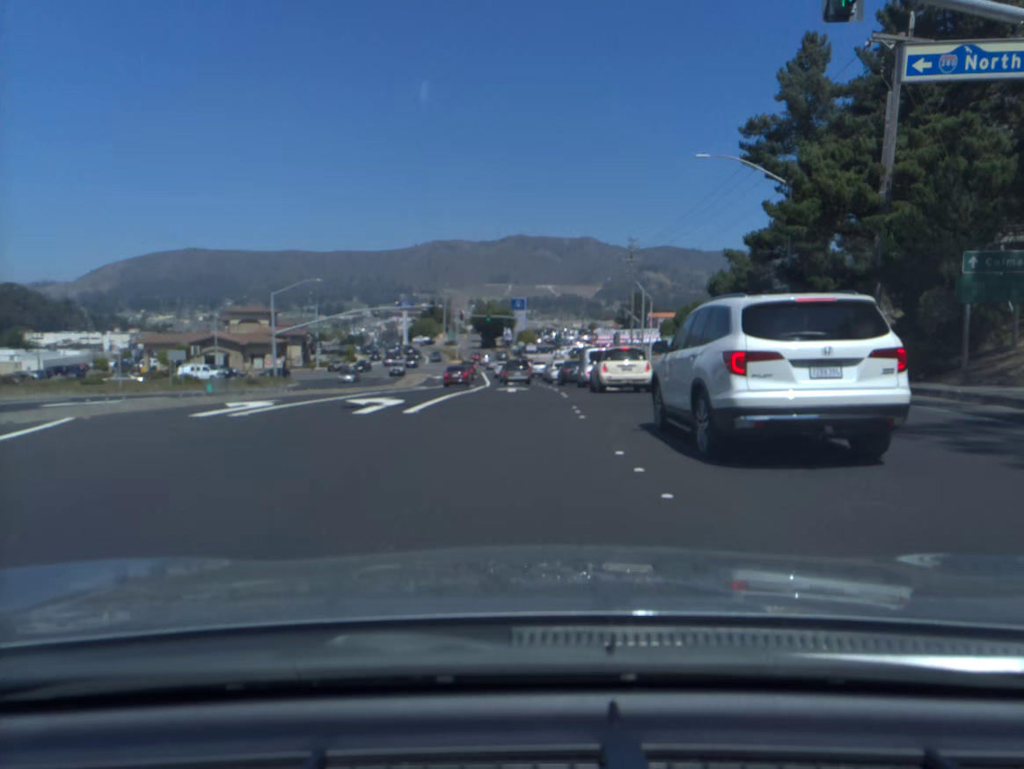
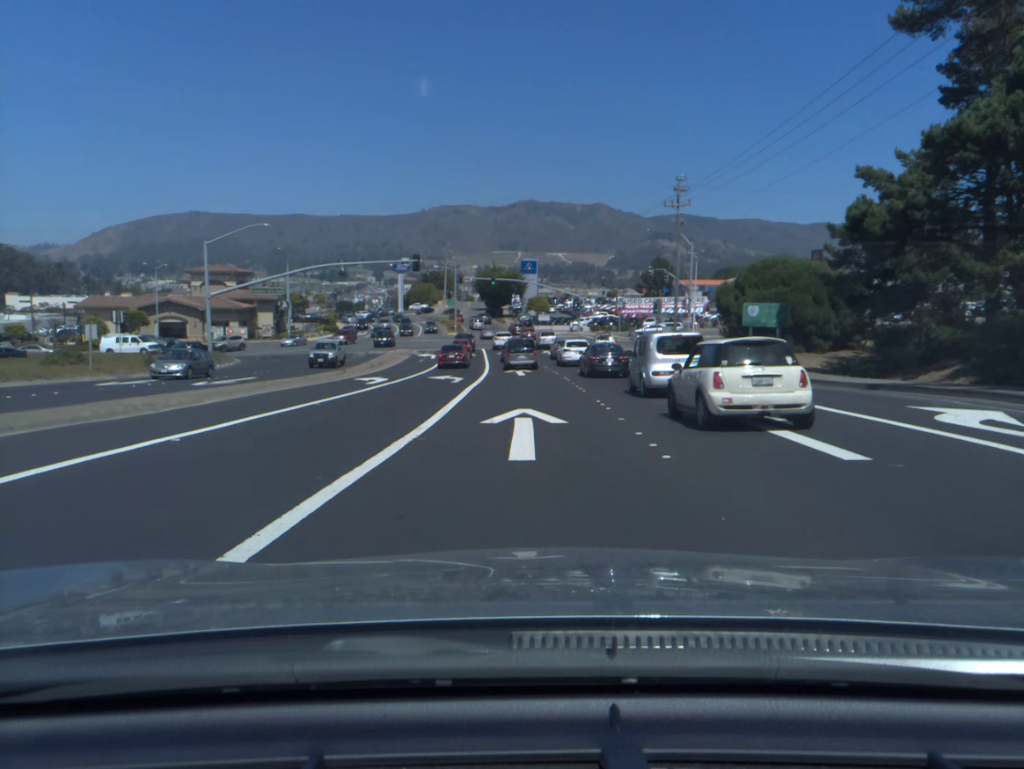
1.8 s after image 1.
(-0.2, +19.3) m; 0°
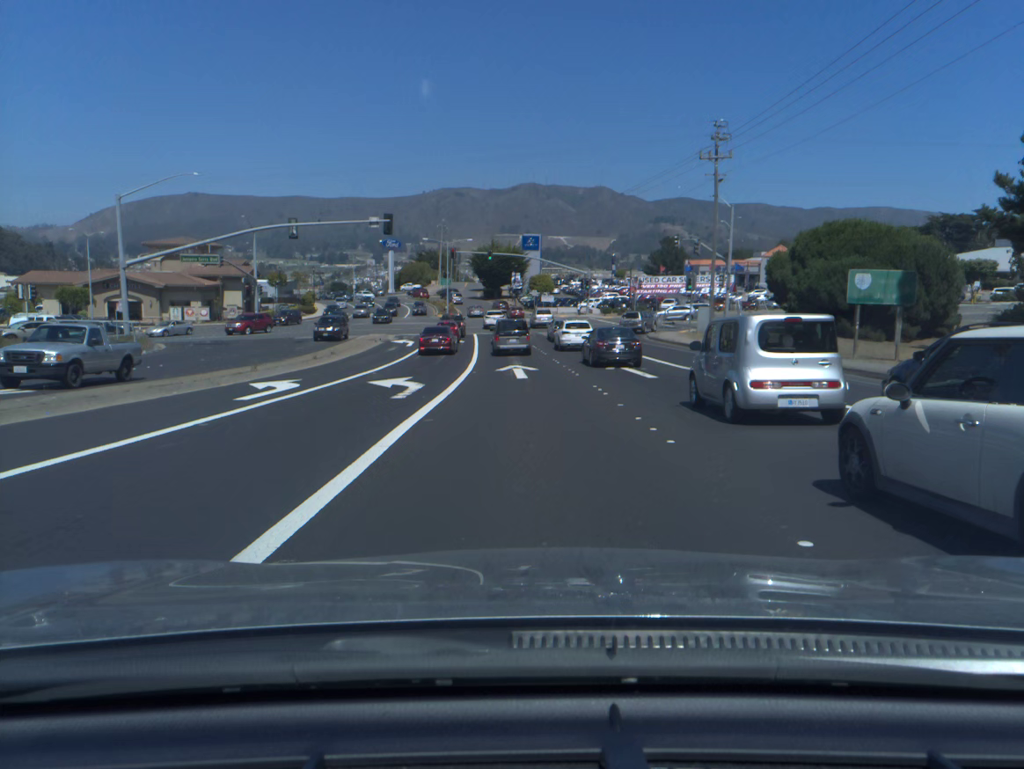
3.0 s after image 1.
(0.0, +13.8) m; 0°
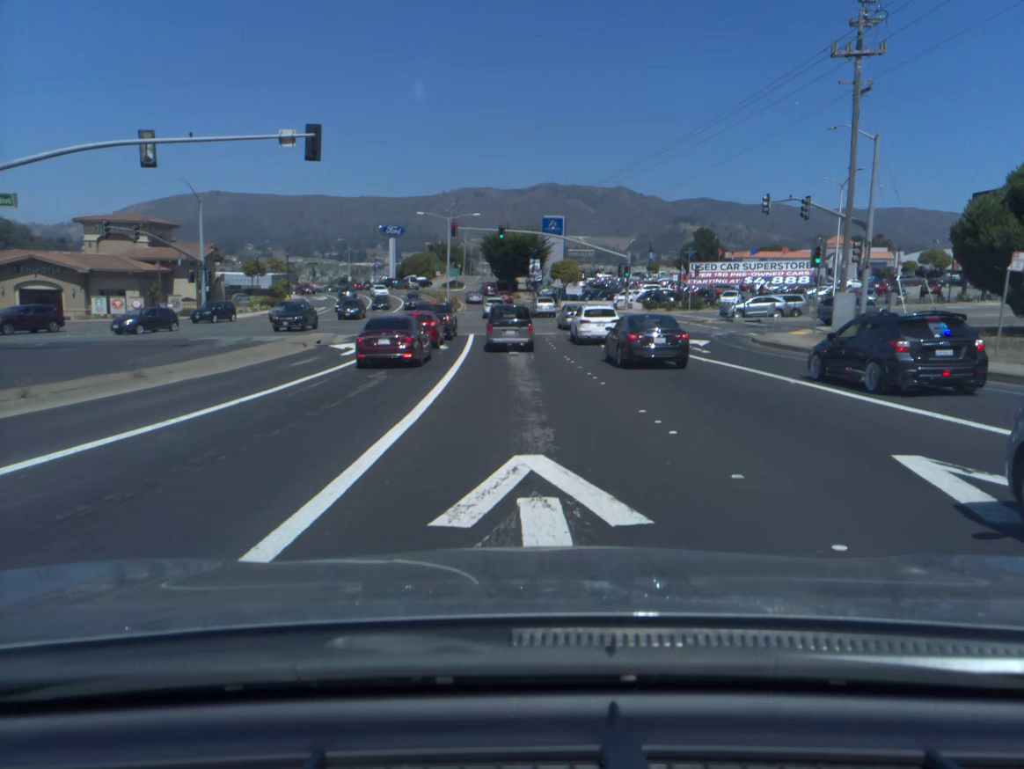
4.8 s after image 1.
(-0.3, +22.2) m; -2°
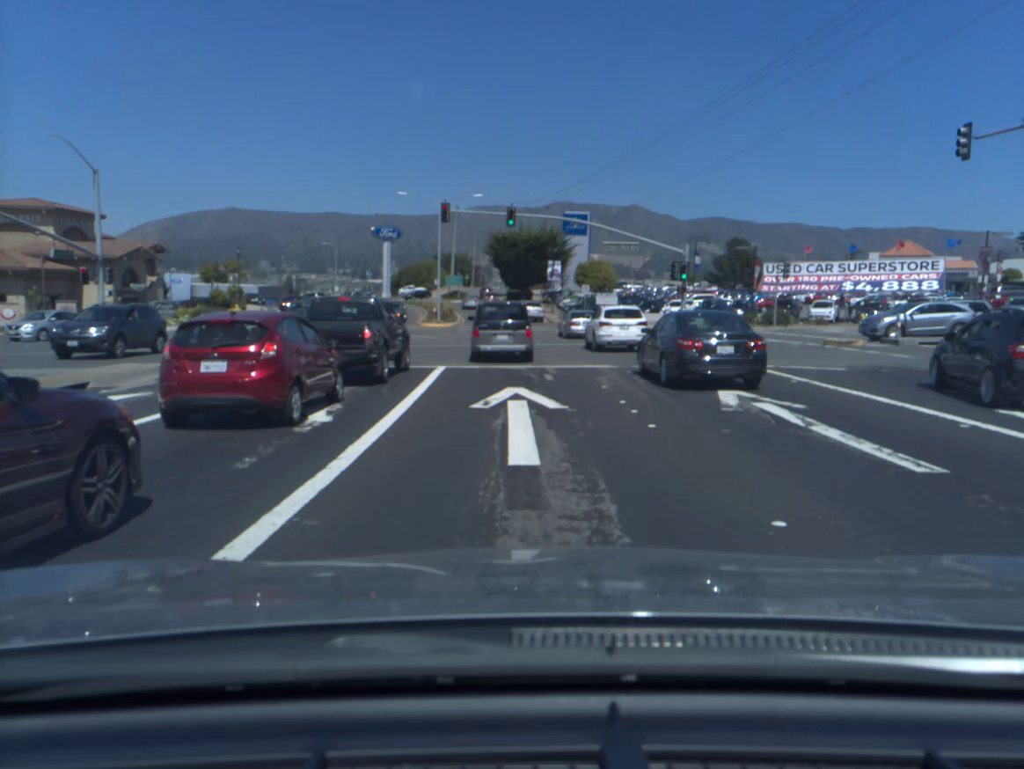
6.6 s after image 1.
(-0.2, +21.2) m; -1°
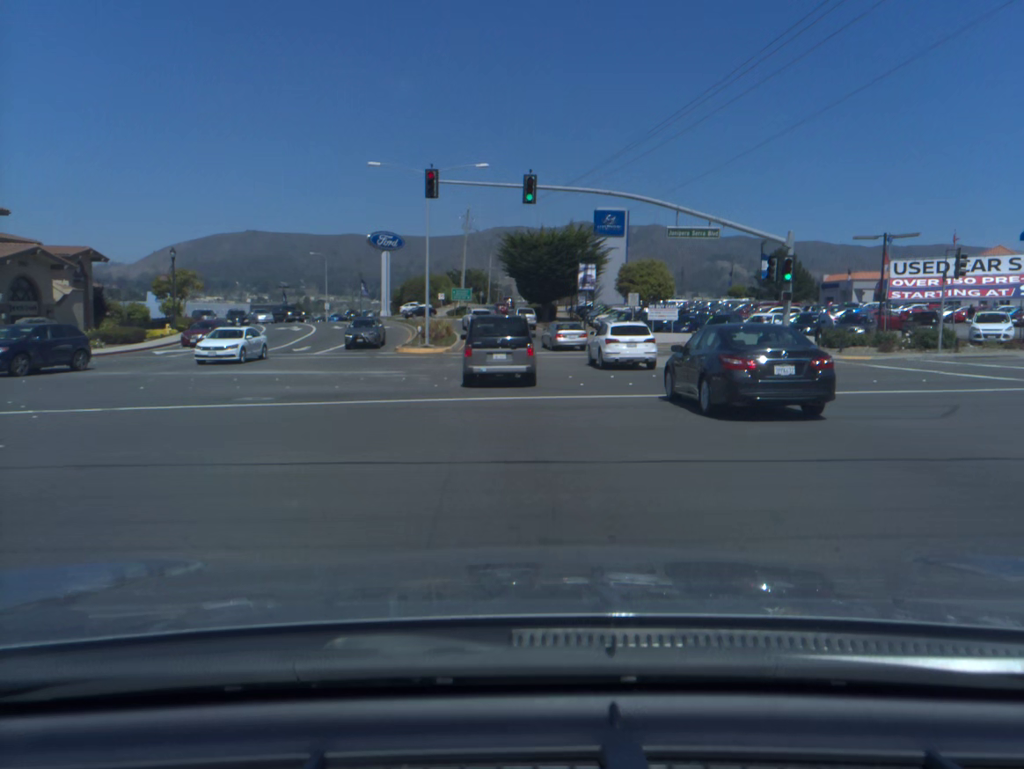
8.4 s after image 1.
(-0.3, +17.8) m; -2°
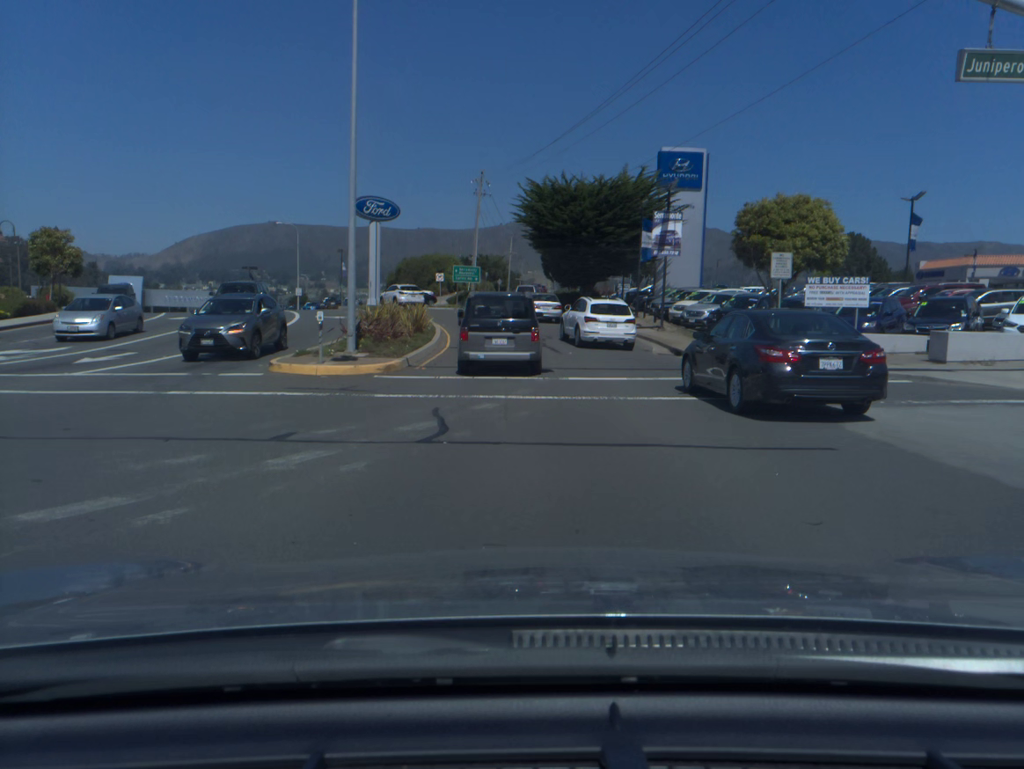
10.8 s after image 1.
(-0.4, +22.9) m; -2°
